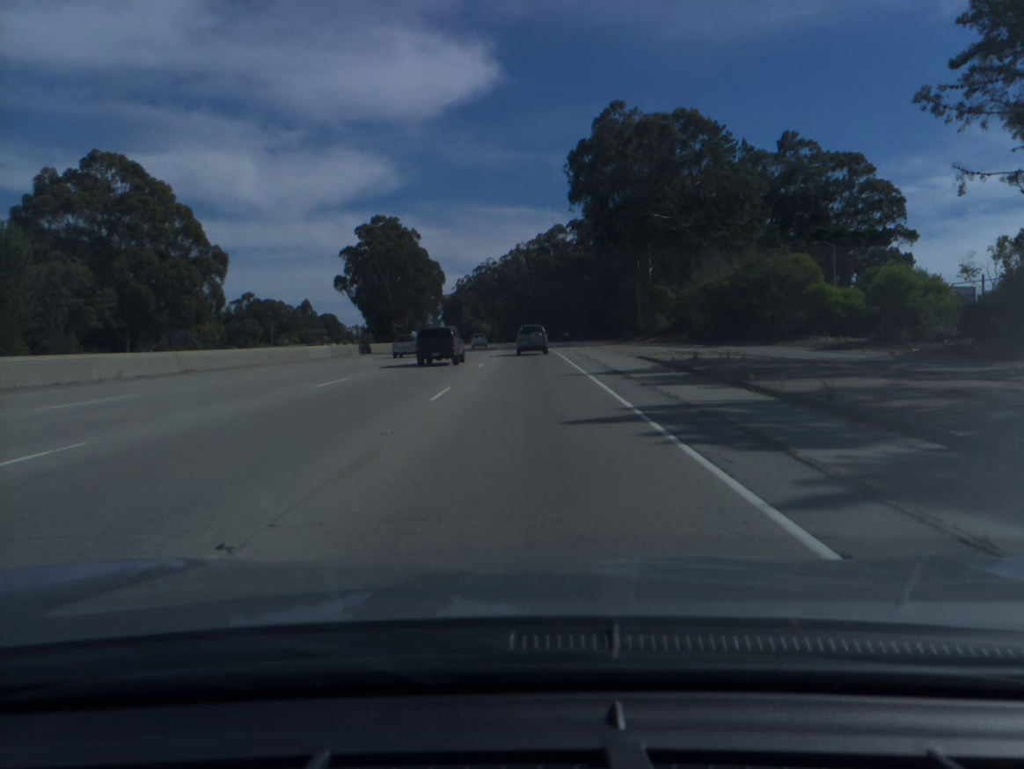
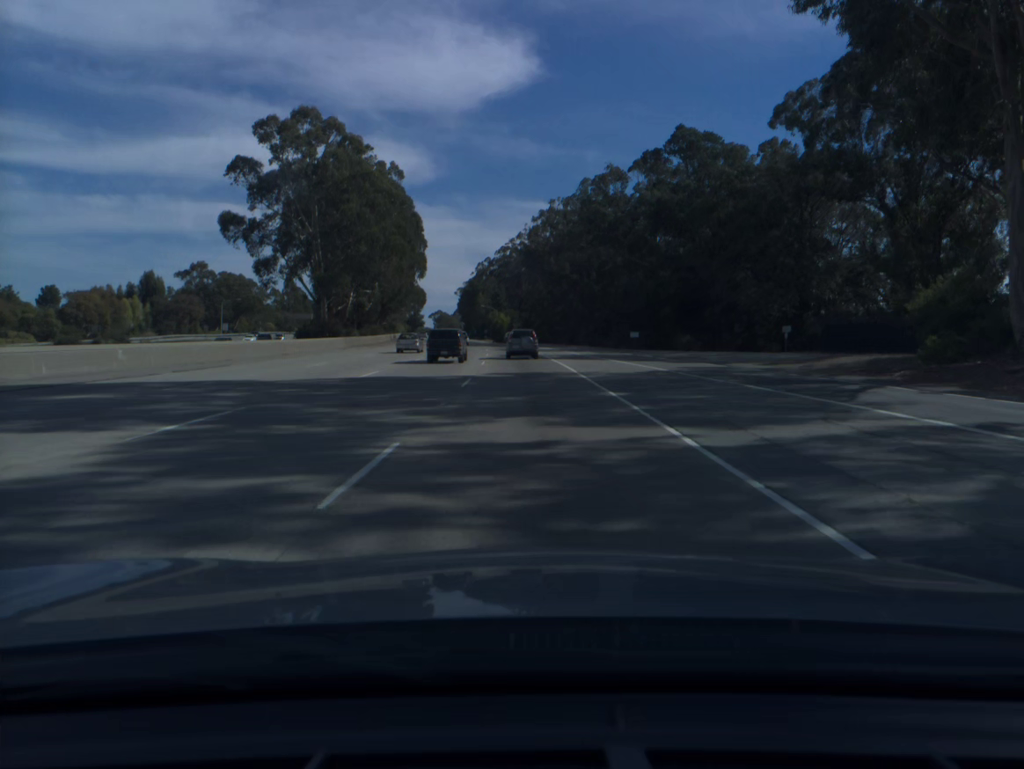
(-0.7, +68.7) m; -2°
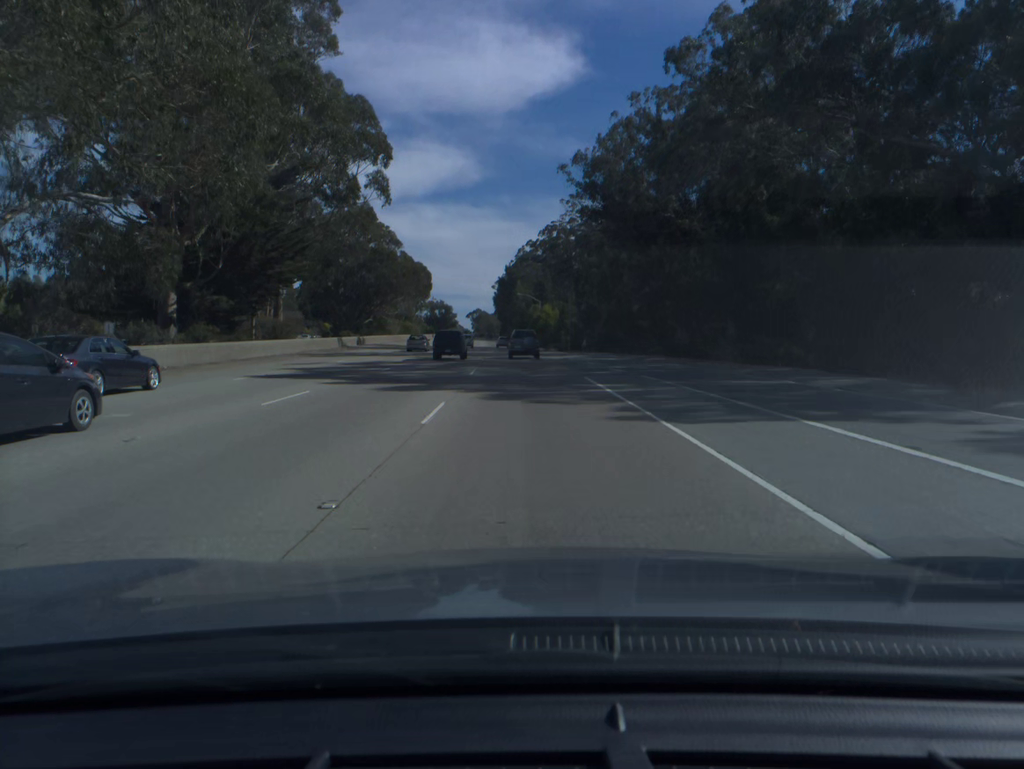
(-1.9, +67.8) m; -3°
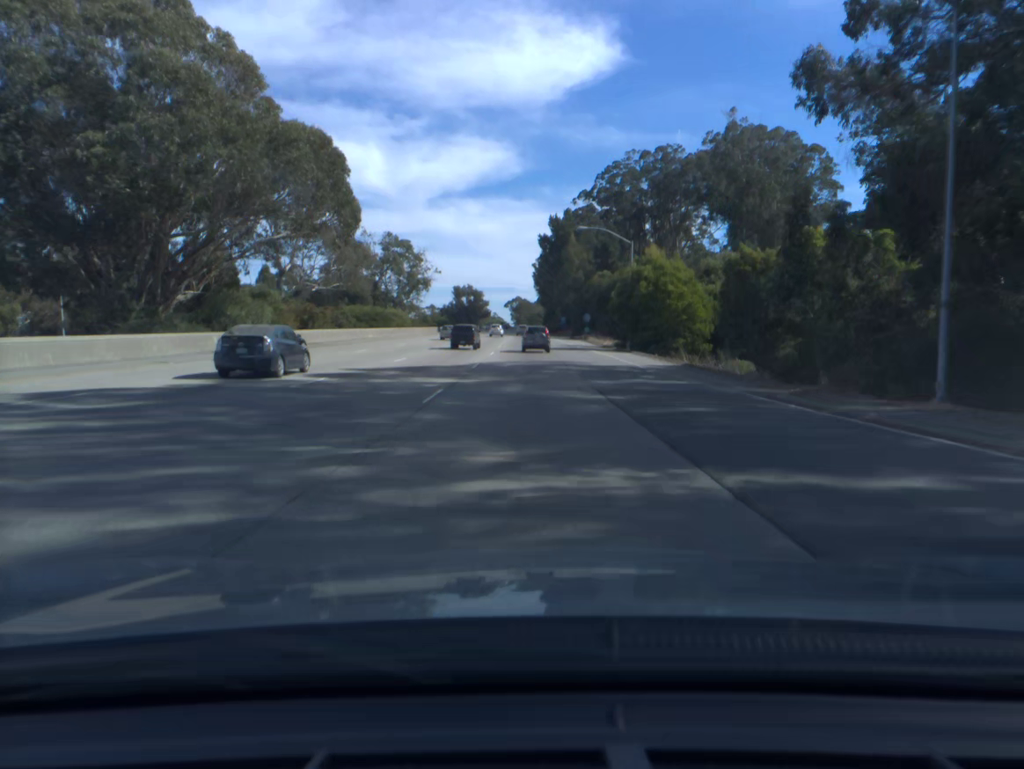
(-2.6, +84.7) m; -3°
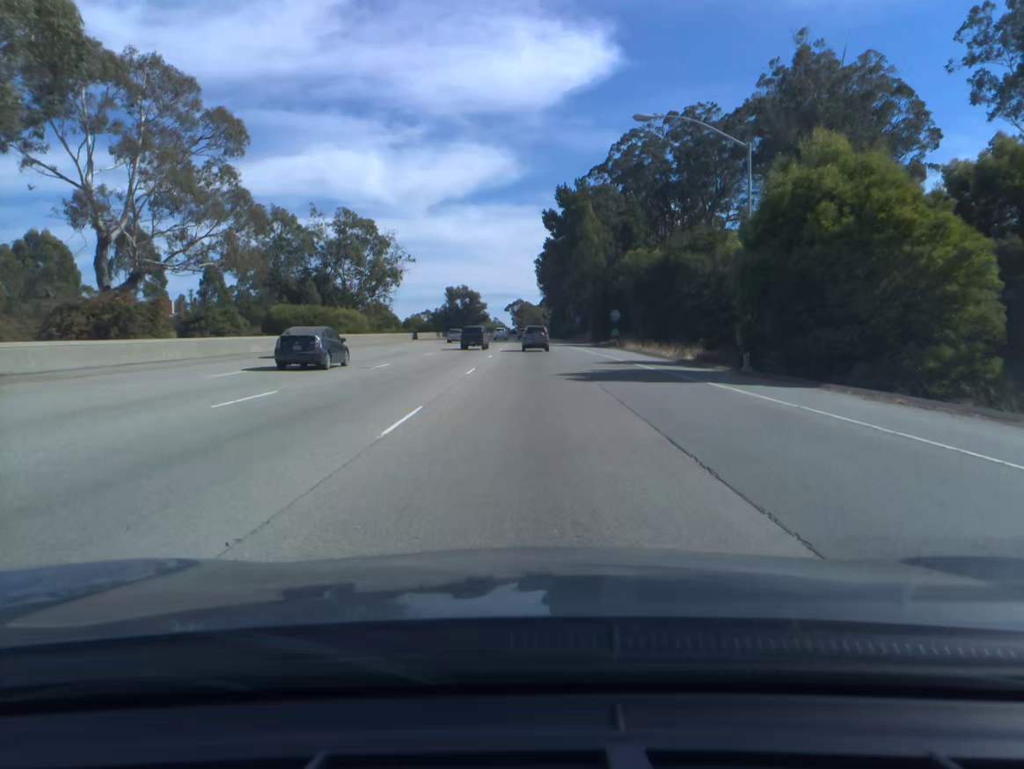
(-0.1, +34.3) m; 0°
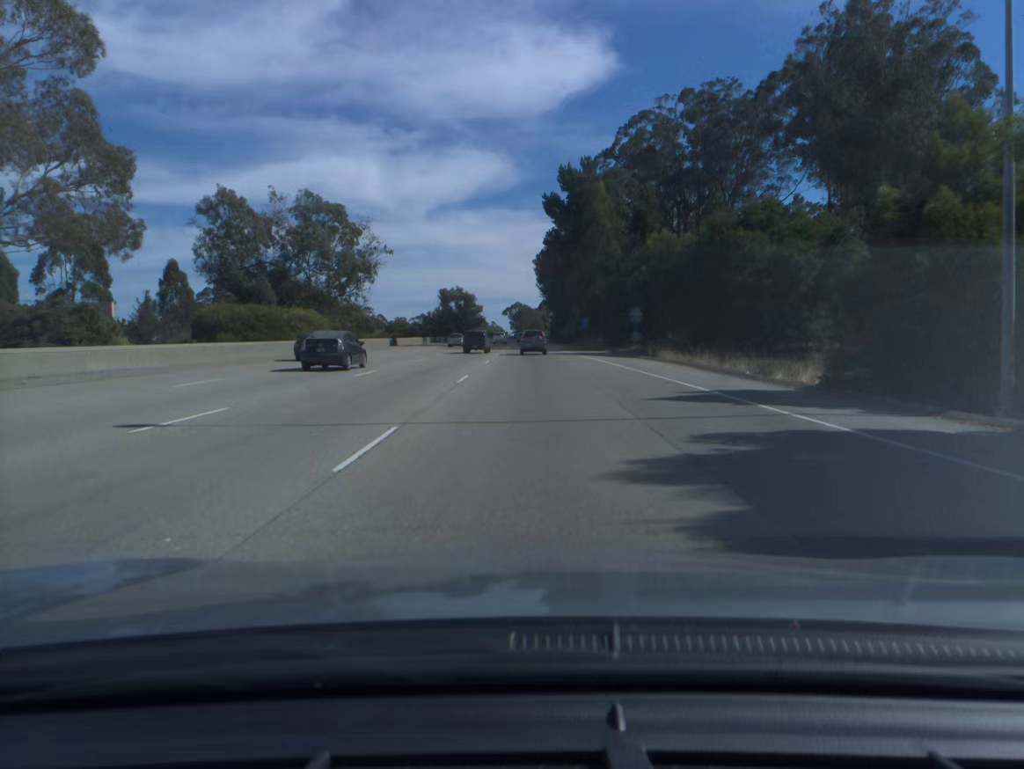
(0.0, +17.1) m; 0°
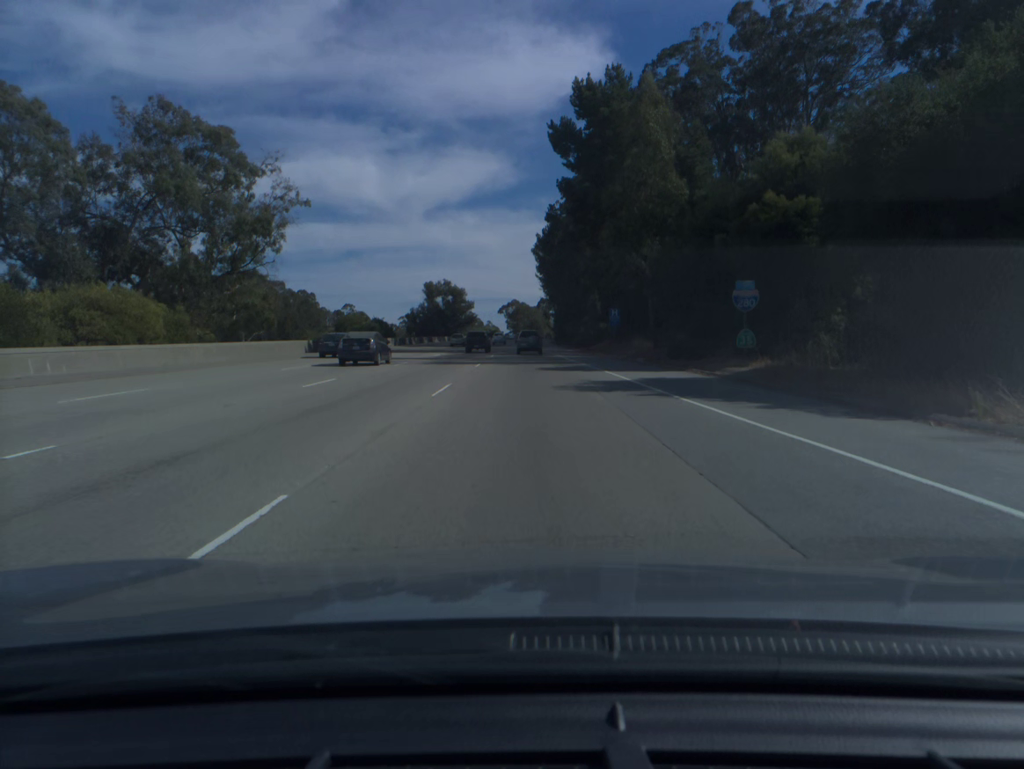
(0.0, +34.3) m; 0°
